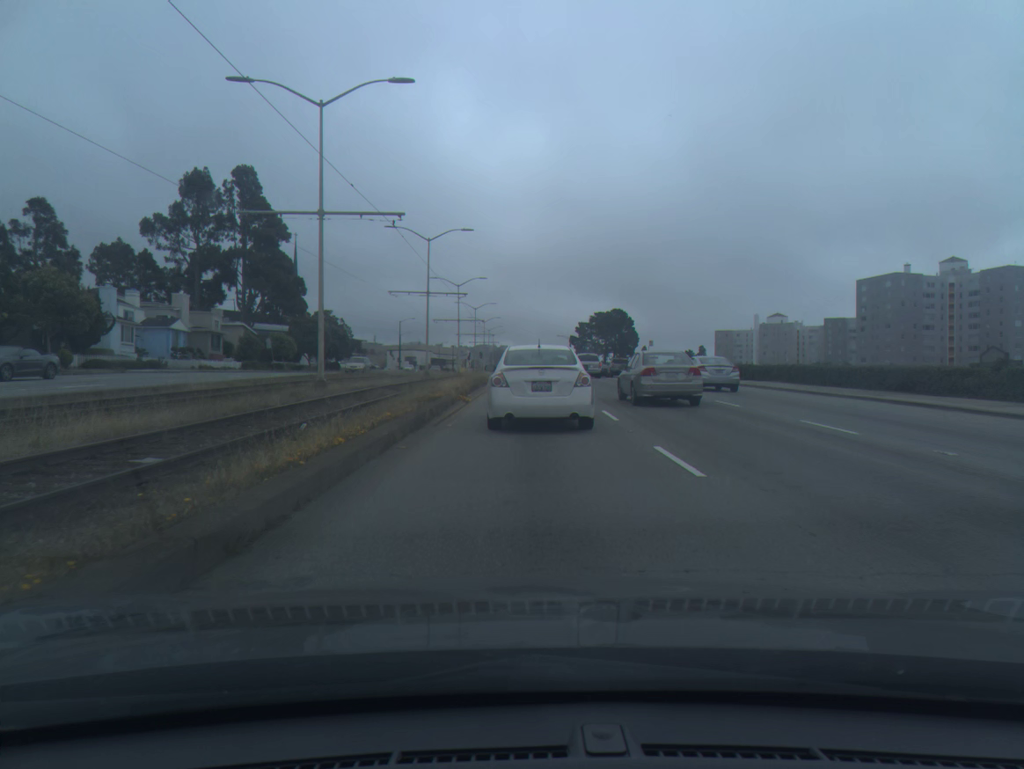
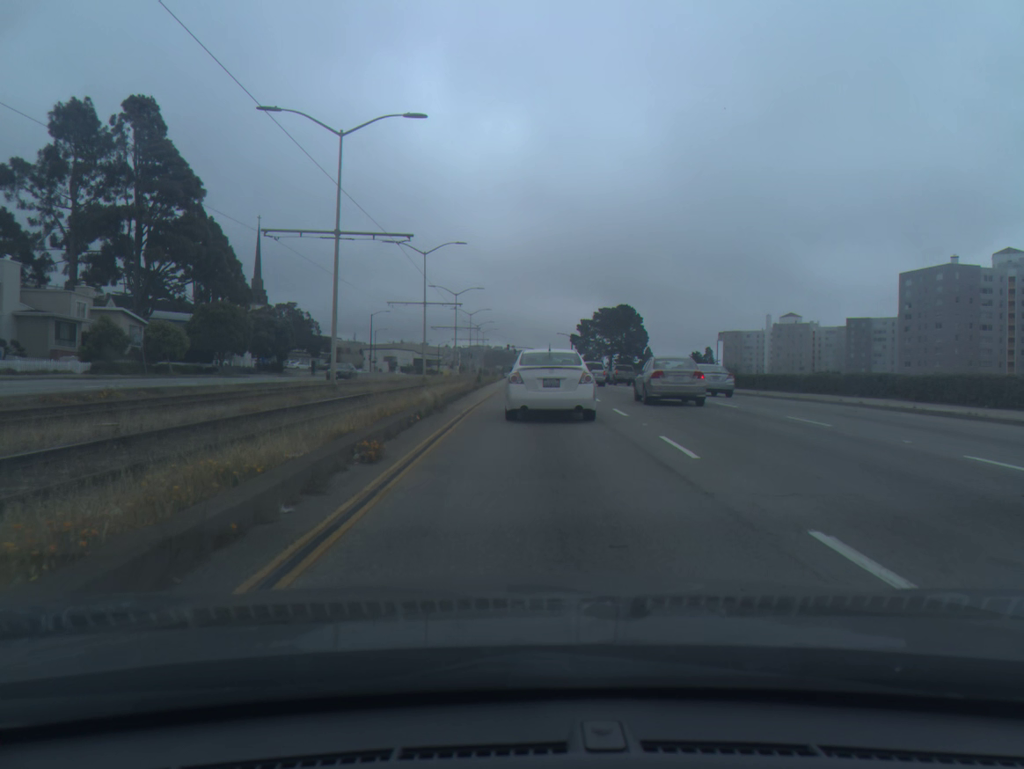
(0.0, +27.5) m; 0°
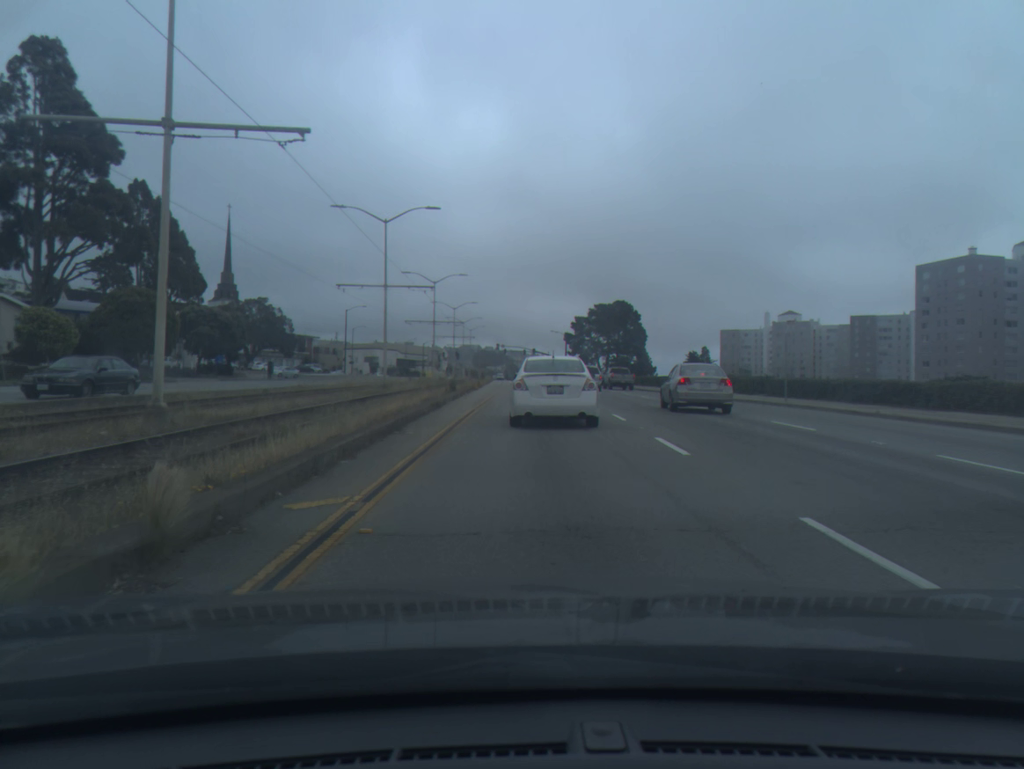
(+0.1, +13.9) m; +1°
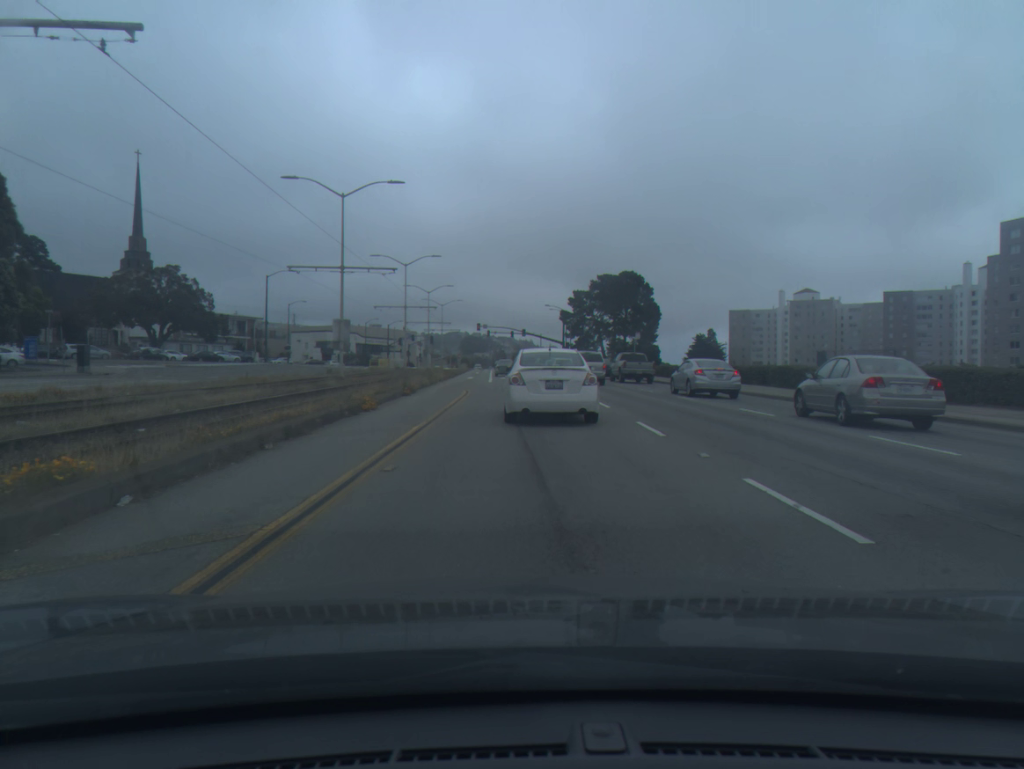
(+0.3, +35.0) m; +1°
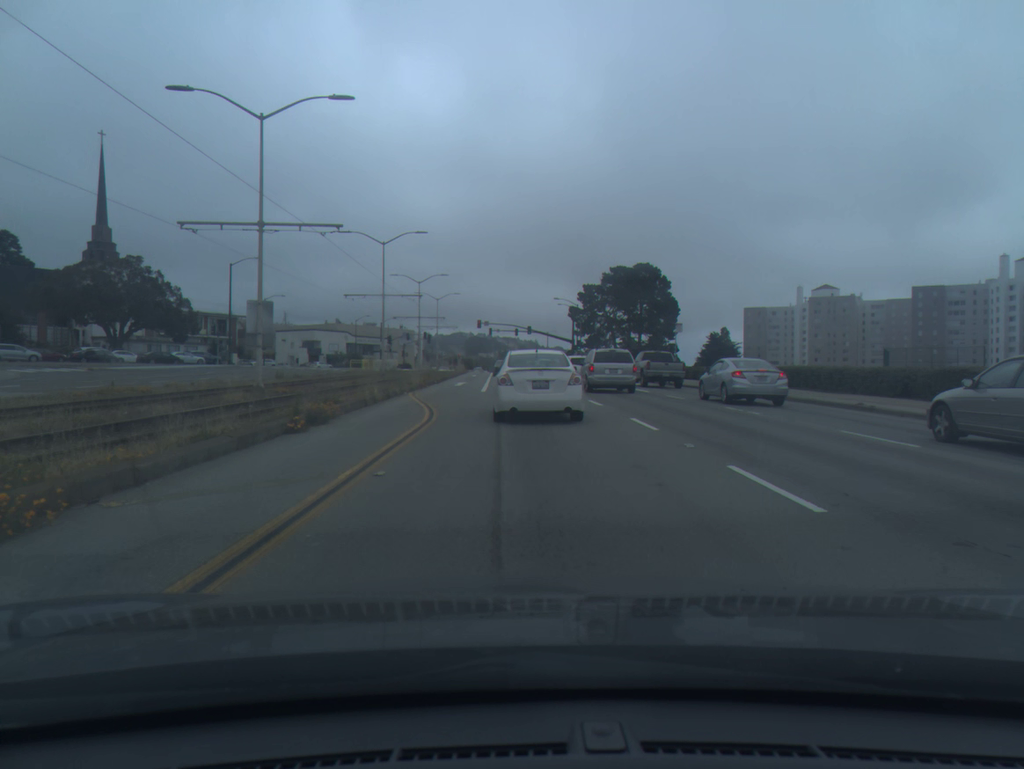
(0.0, +14.0) m; 0°
